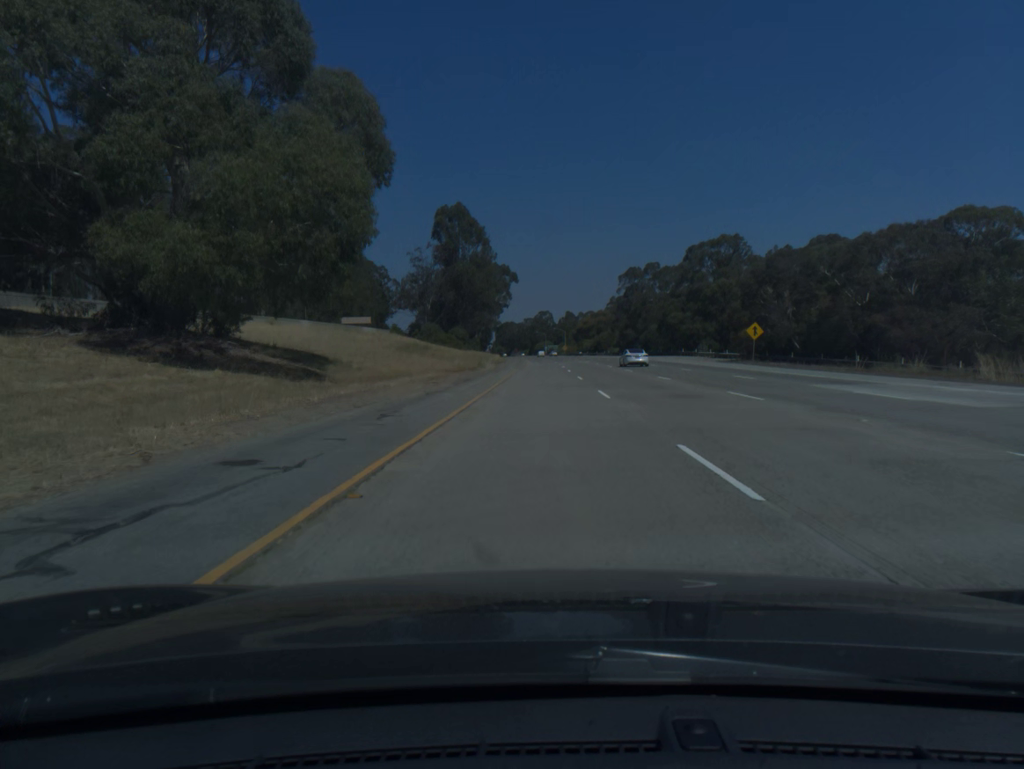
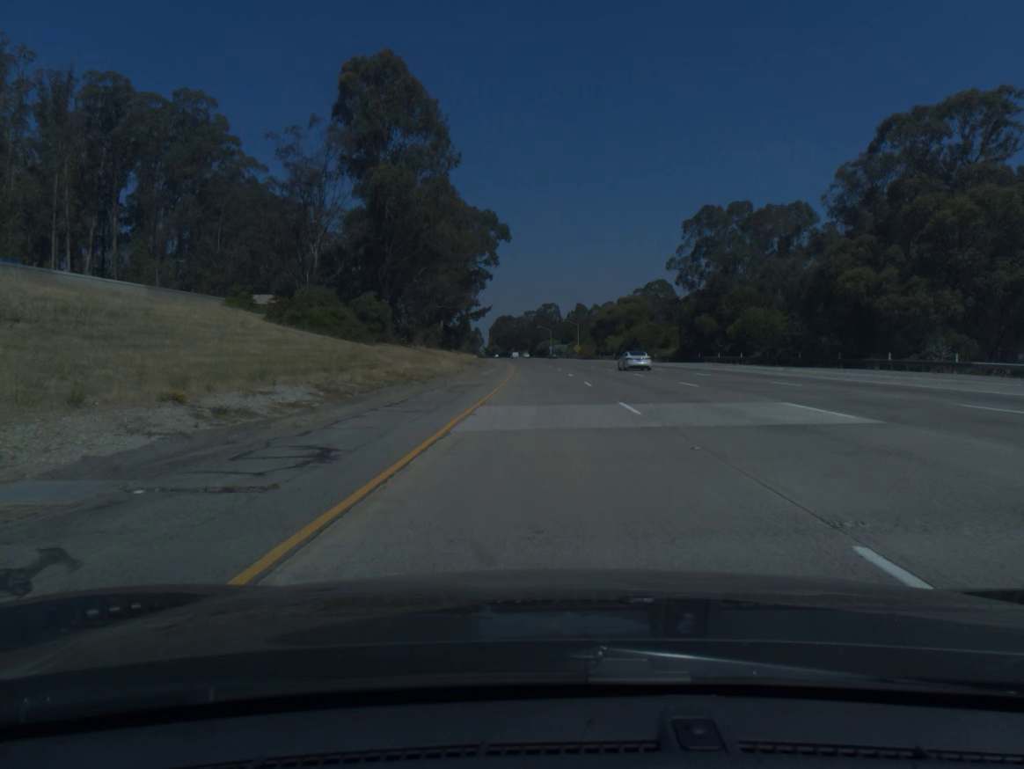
(-0.2, +78.6) m; 0°
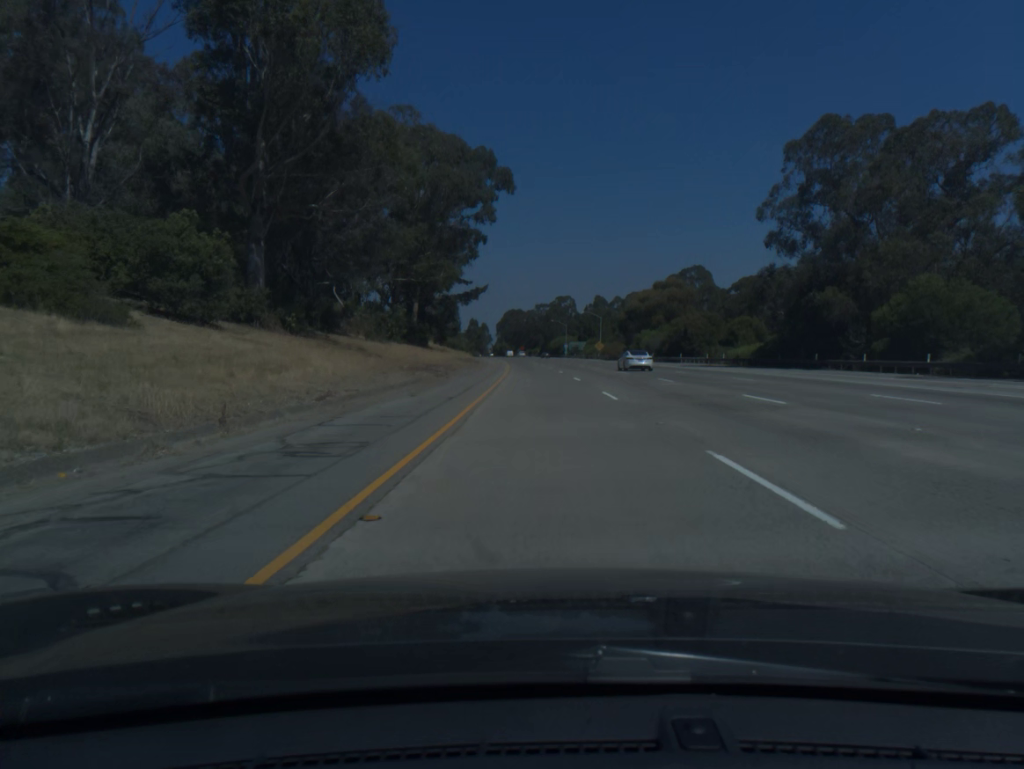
(-0.2, +39.3) m; -1°
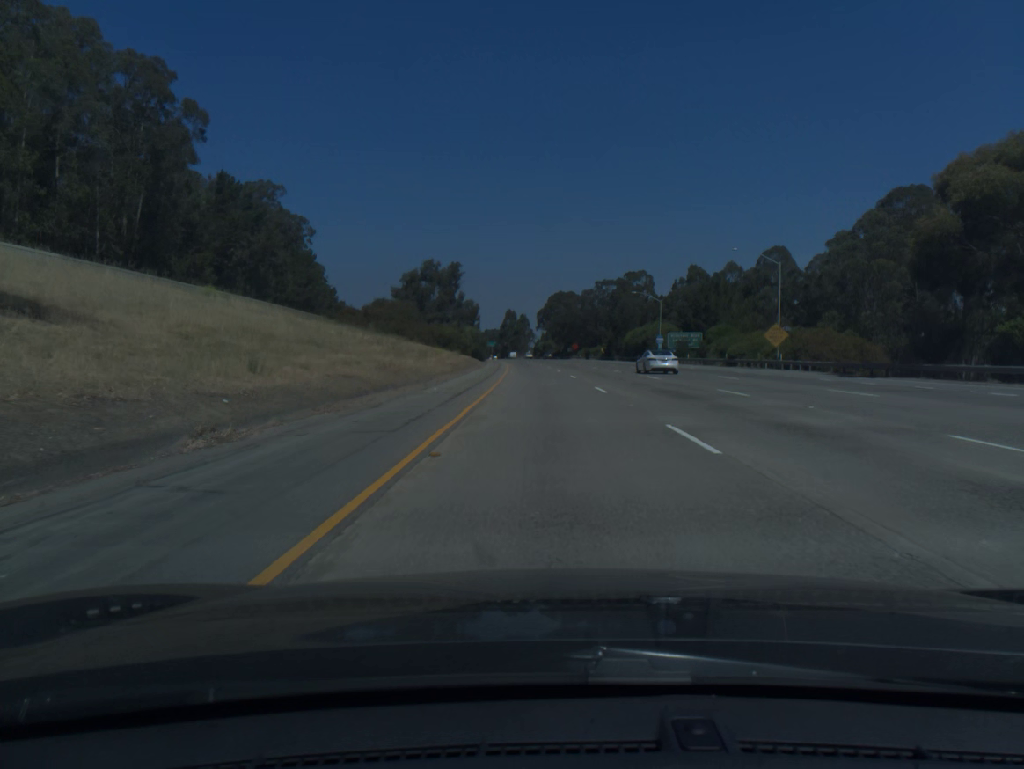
(-3.0, +98.5) m; -4°
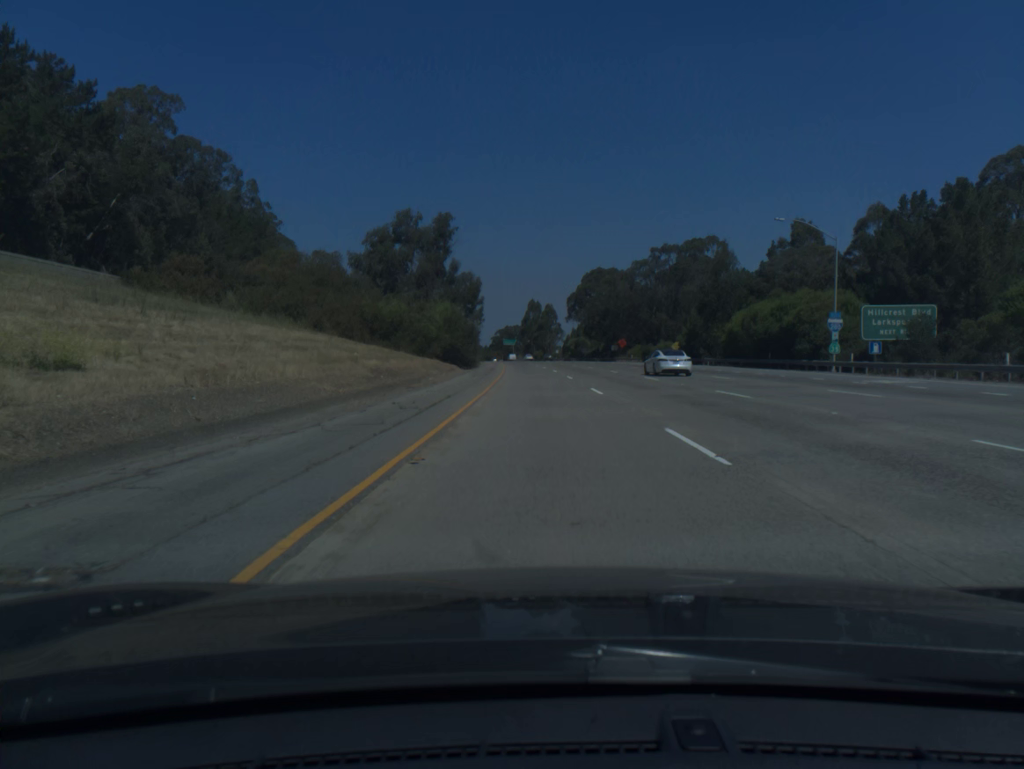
(-1.0, +59.2) m; -2°
